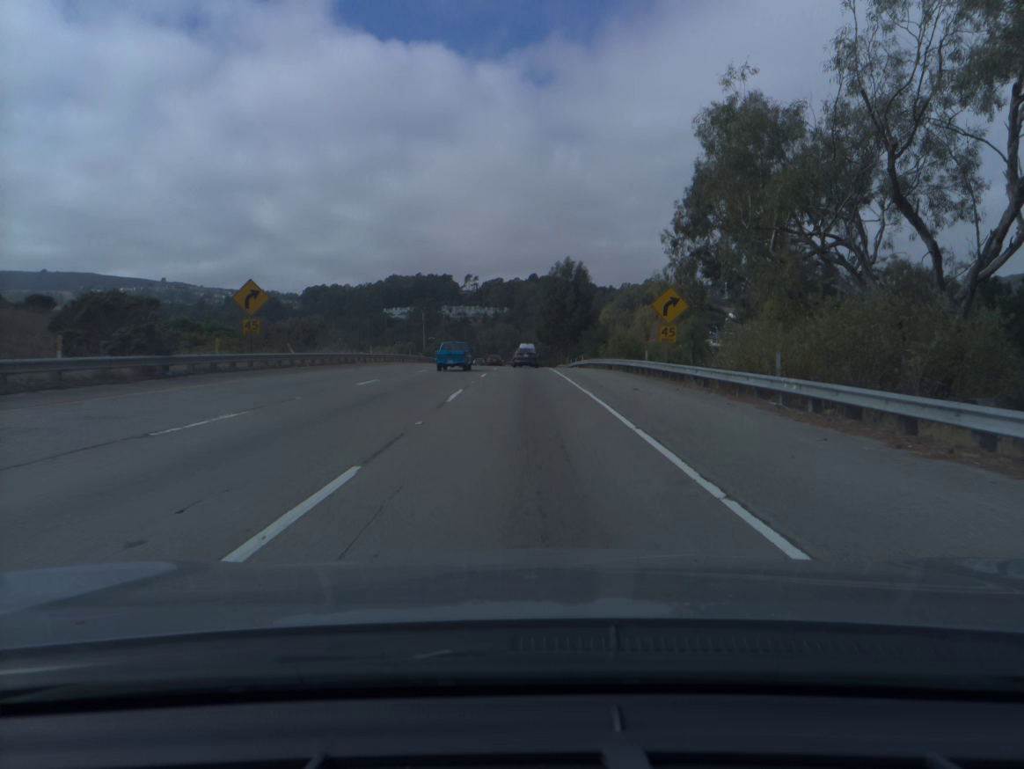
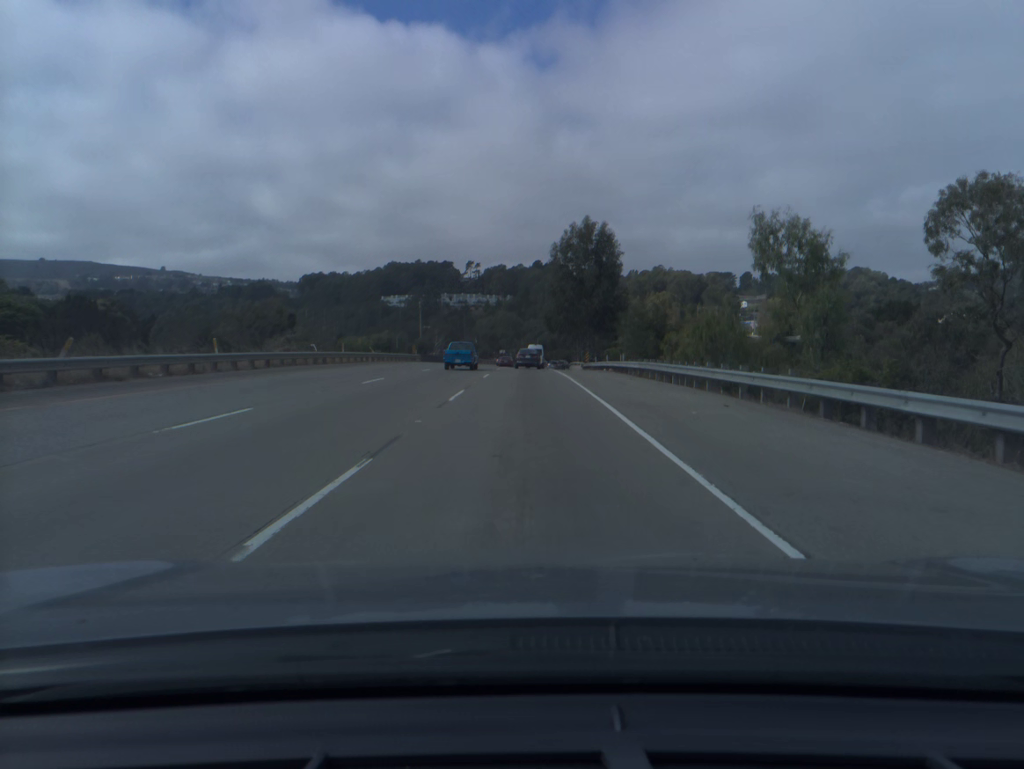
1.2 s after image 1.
(-0.1, +28.9) m; 0°
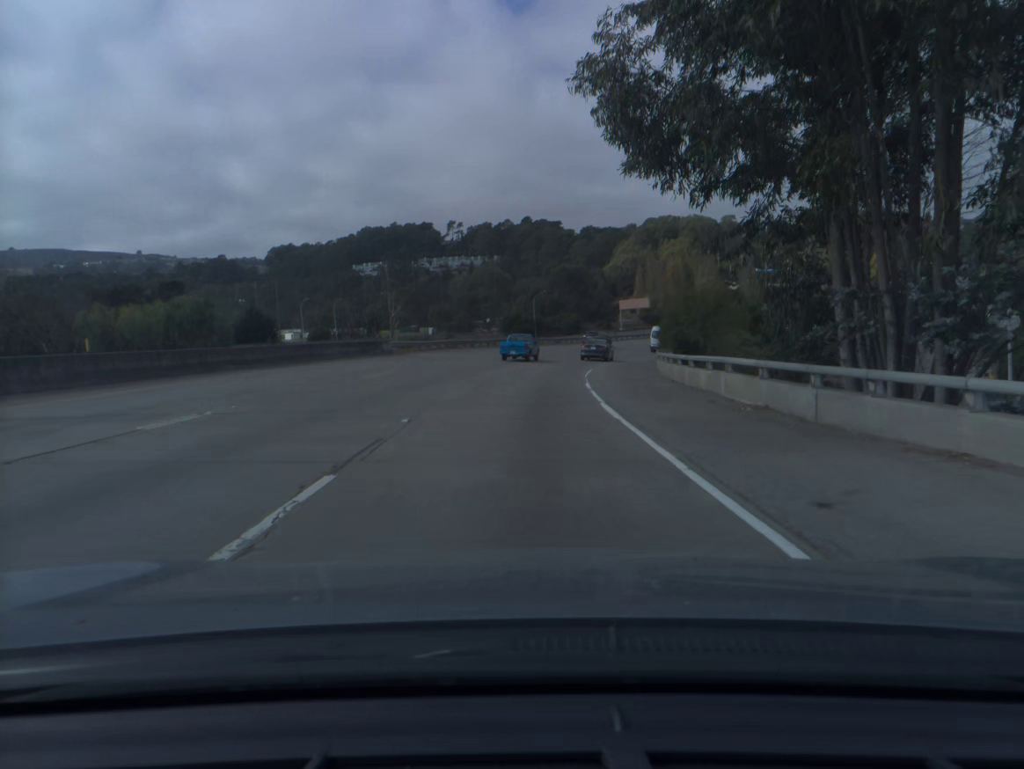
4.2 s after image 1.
(+0.2, +73.0) m; +1°
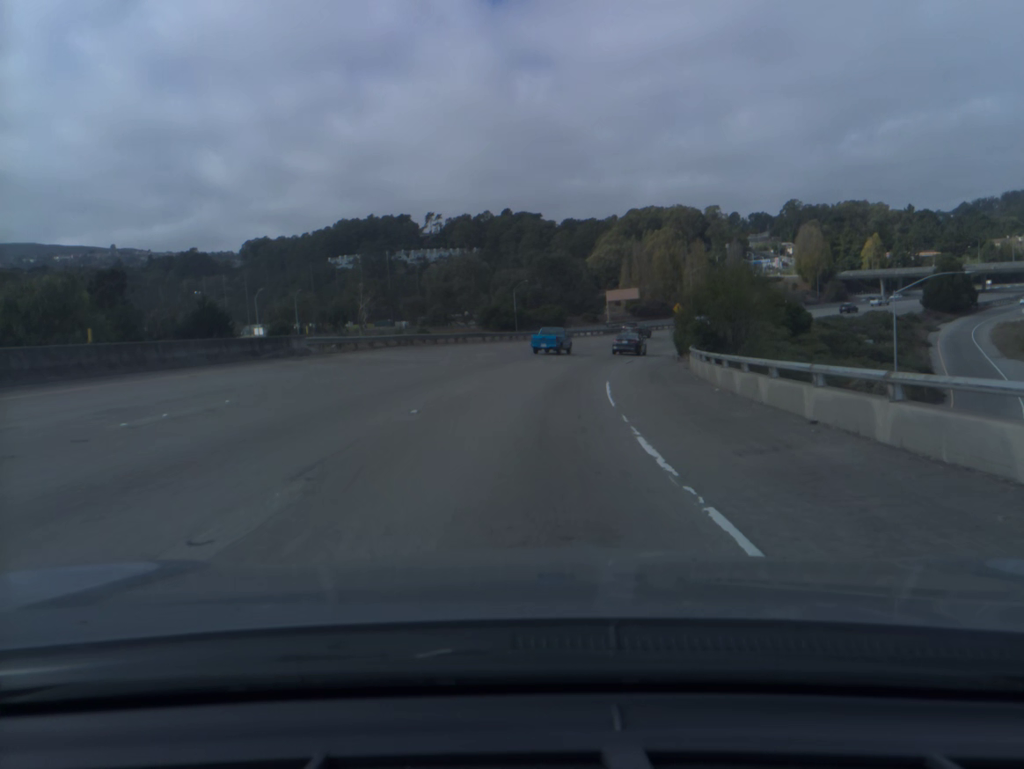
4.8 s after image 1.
(+0.1, +14.7) m; +1°
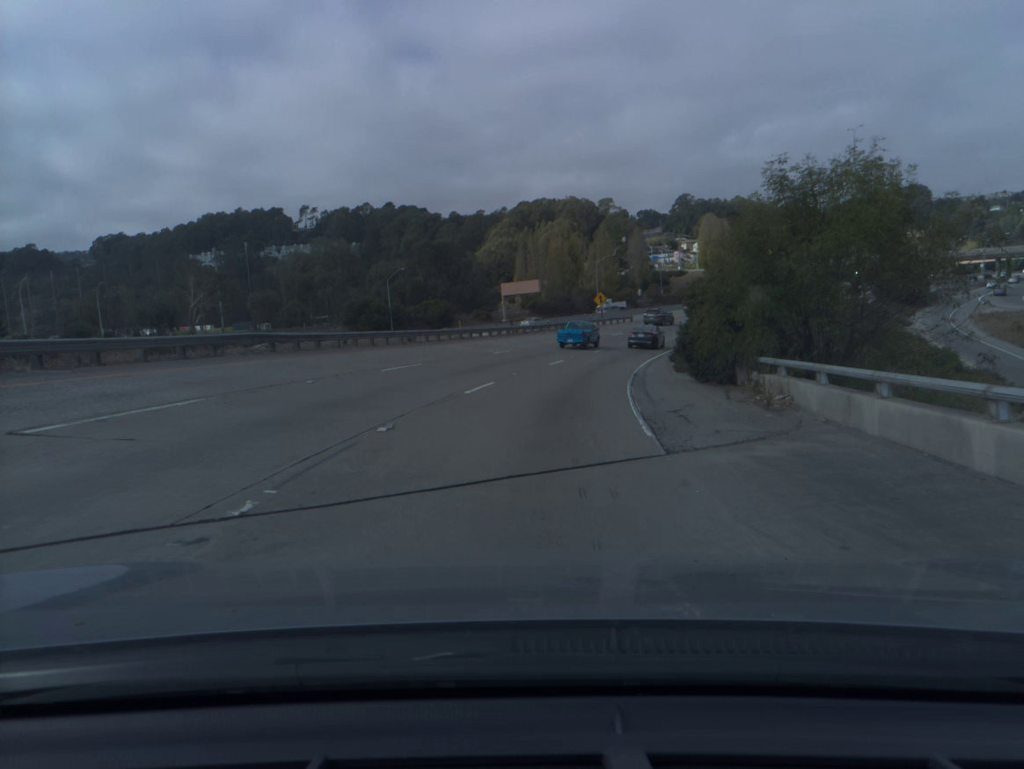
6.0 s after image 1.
(+1.8, +29.8) m; +8°
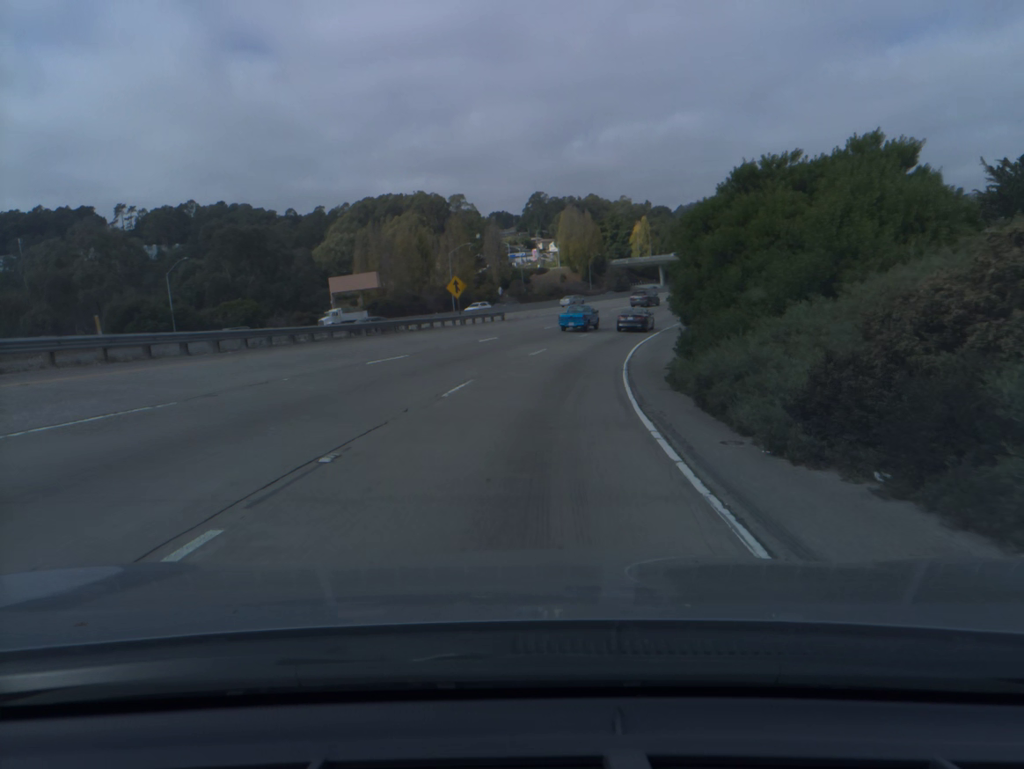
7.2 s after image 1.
(+2.6, +29.5) m; +10°
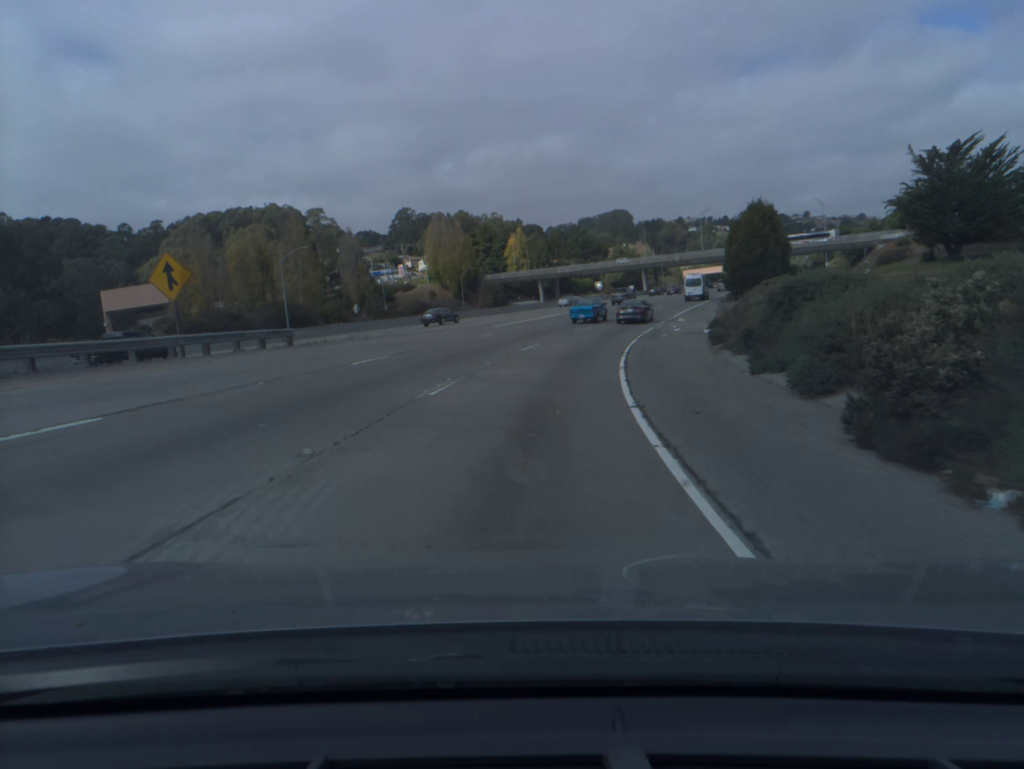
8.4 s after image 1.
(+2.3, +29.0) m; +9°
